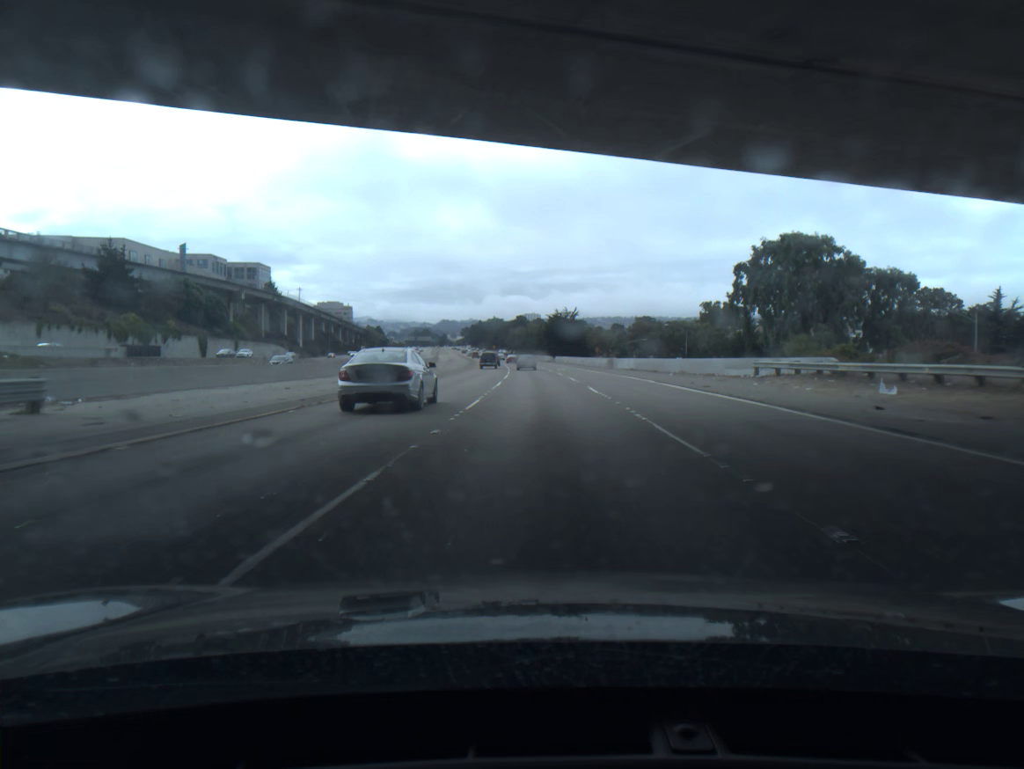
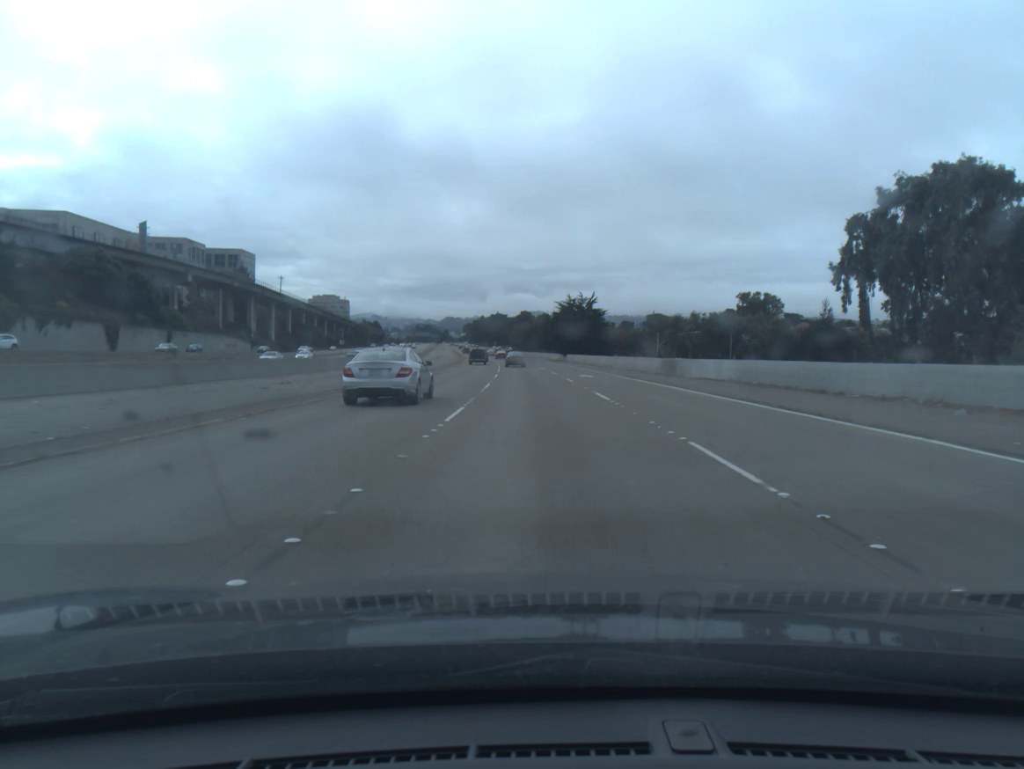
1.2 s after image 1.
(0.0, +32.6) m; 0°
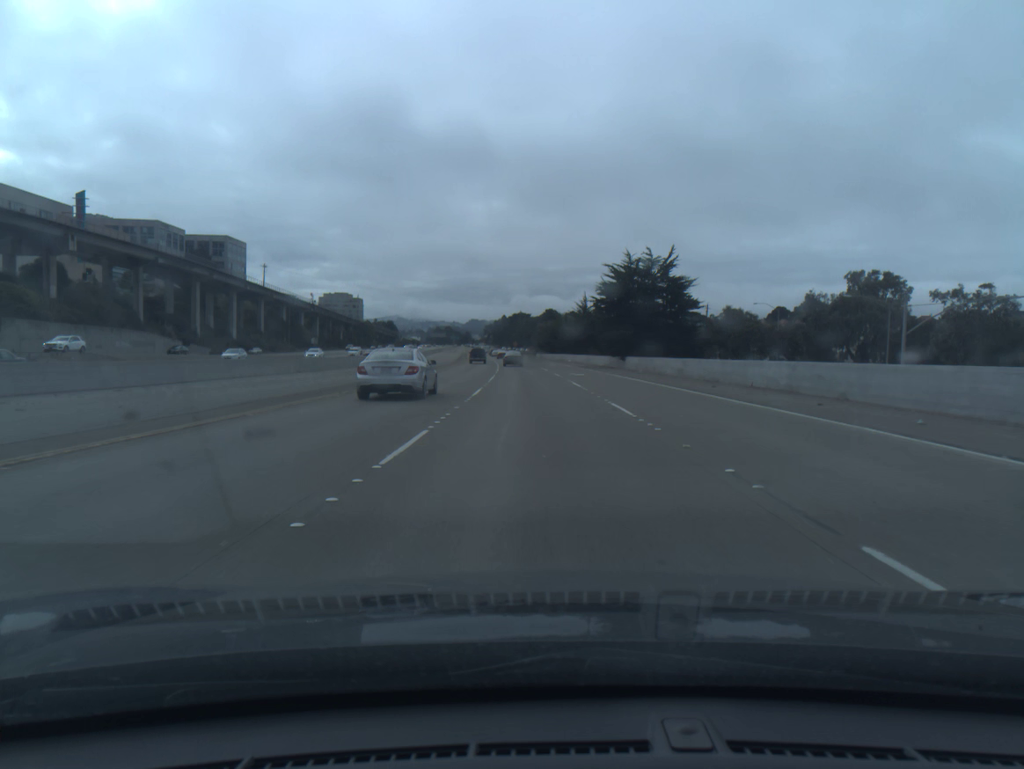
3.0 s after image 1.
(-0.8, +49.4) m; -2°
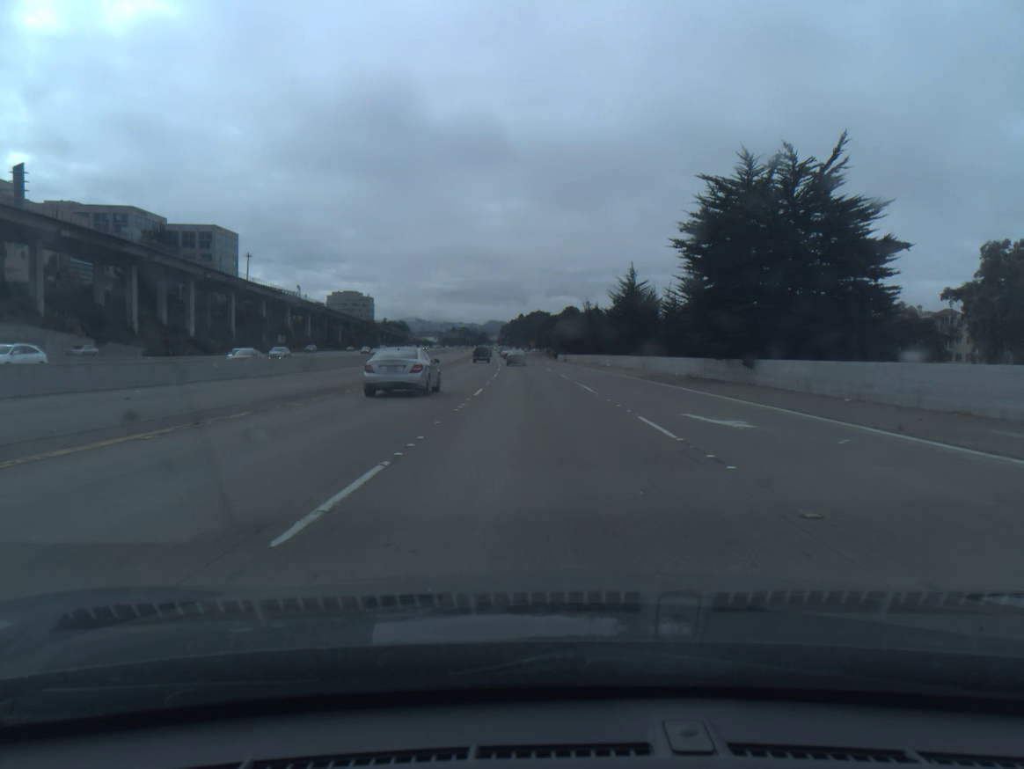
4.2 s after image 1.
(-0.4, +33.3) m; -1°
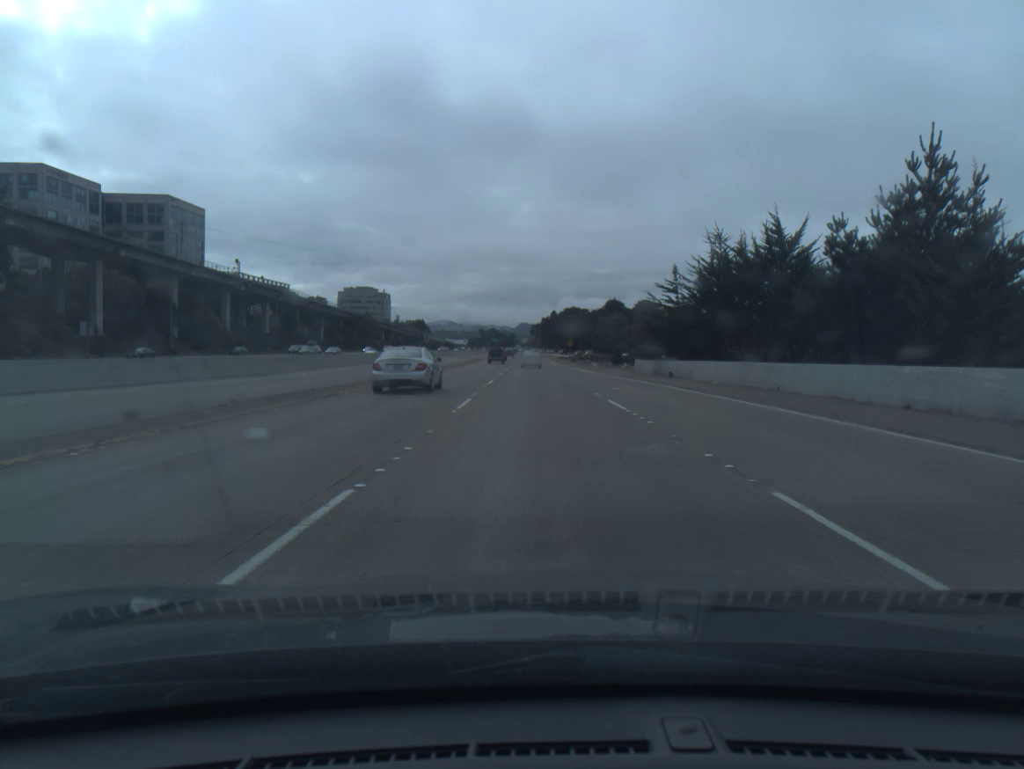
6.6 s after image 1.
(-1.5, +66.9) m; -2°
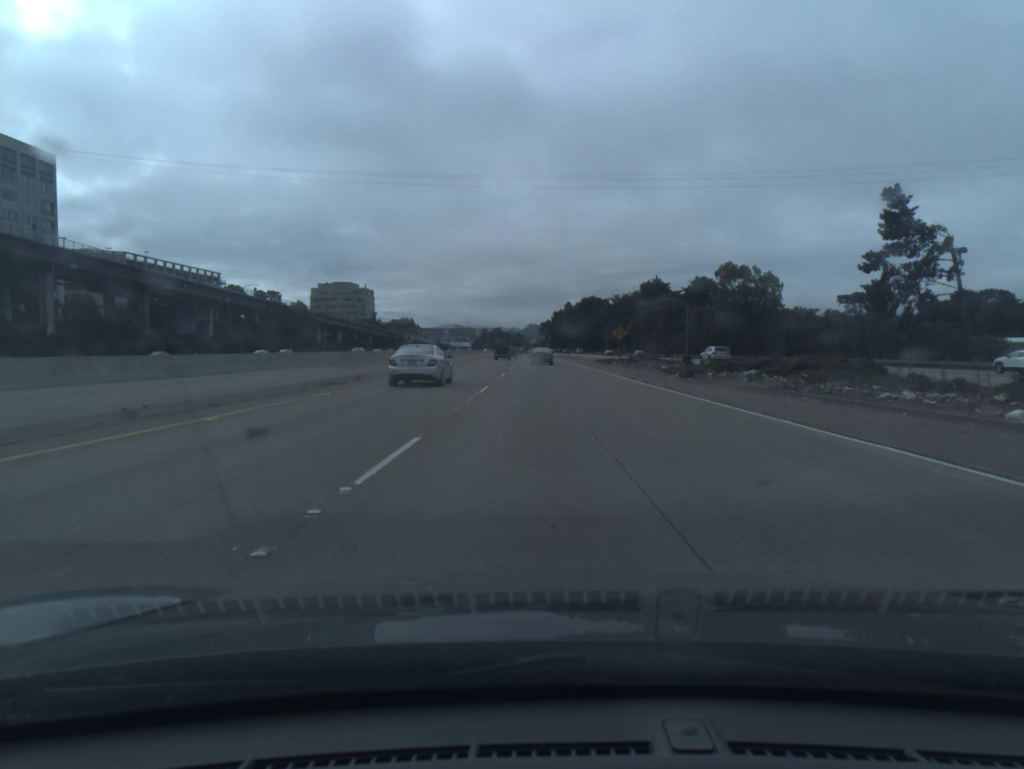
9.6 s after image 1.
(-0.8, +83.5) m; -1°
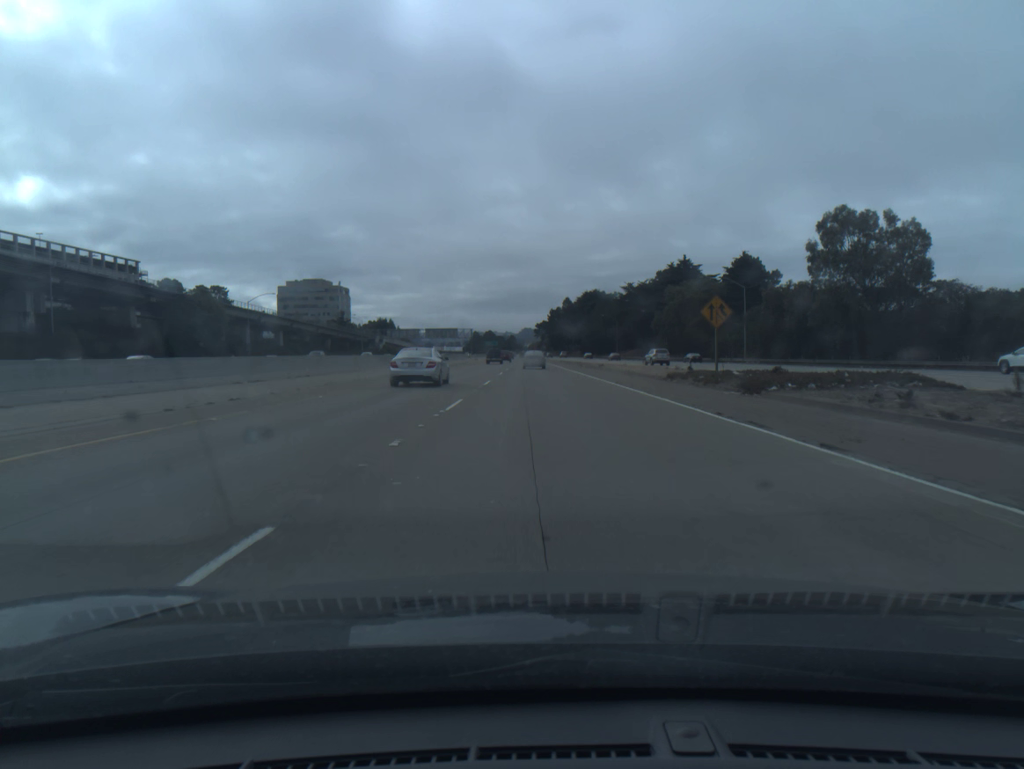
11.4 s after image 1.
(+0.1, +49.6) m; 0°
